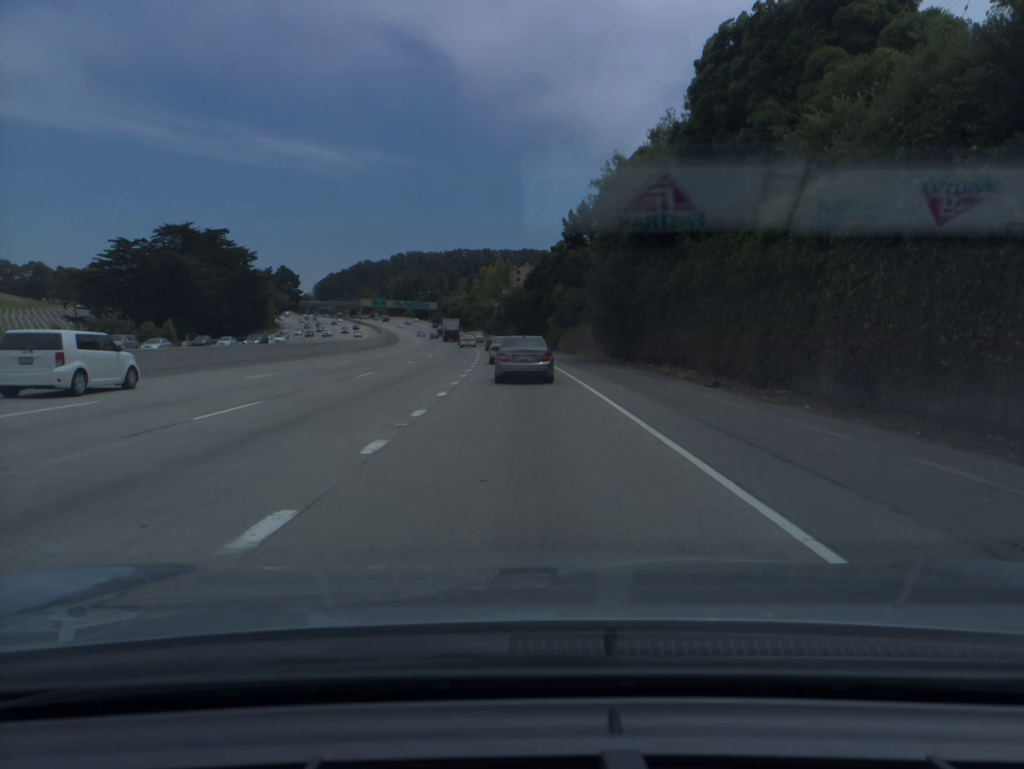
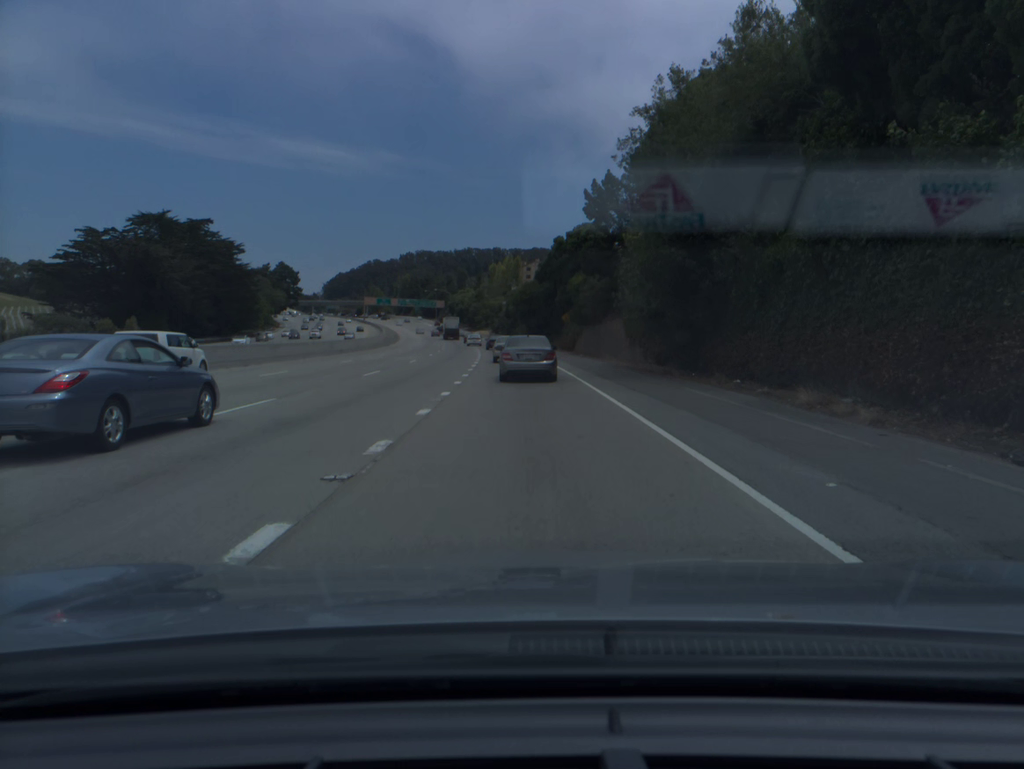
(-0.1, +13.7) m; -1°
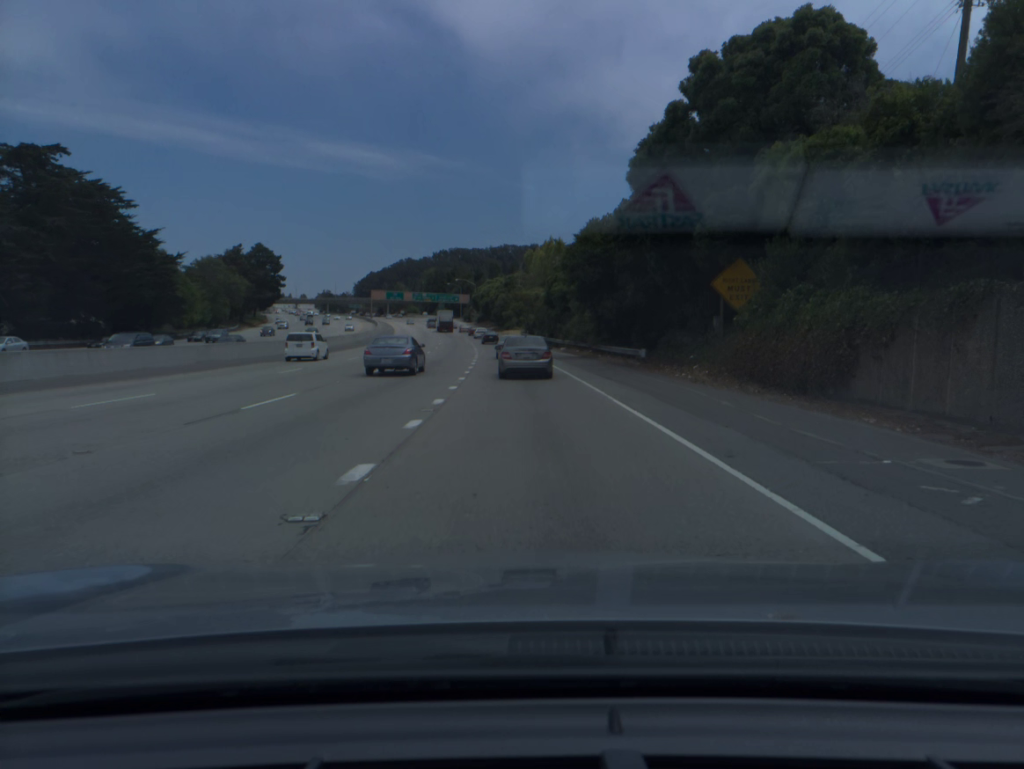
(-1.3, +56.0) m; -3°
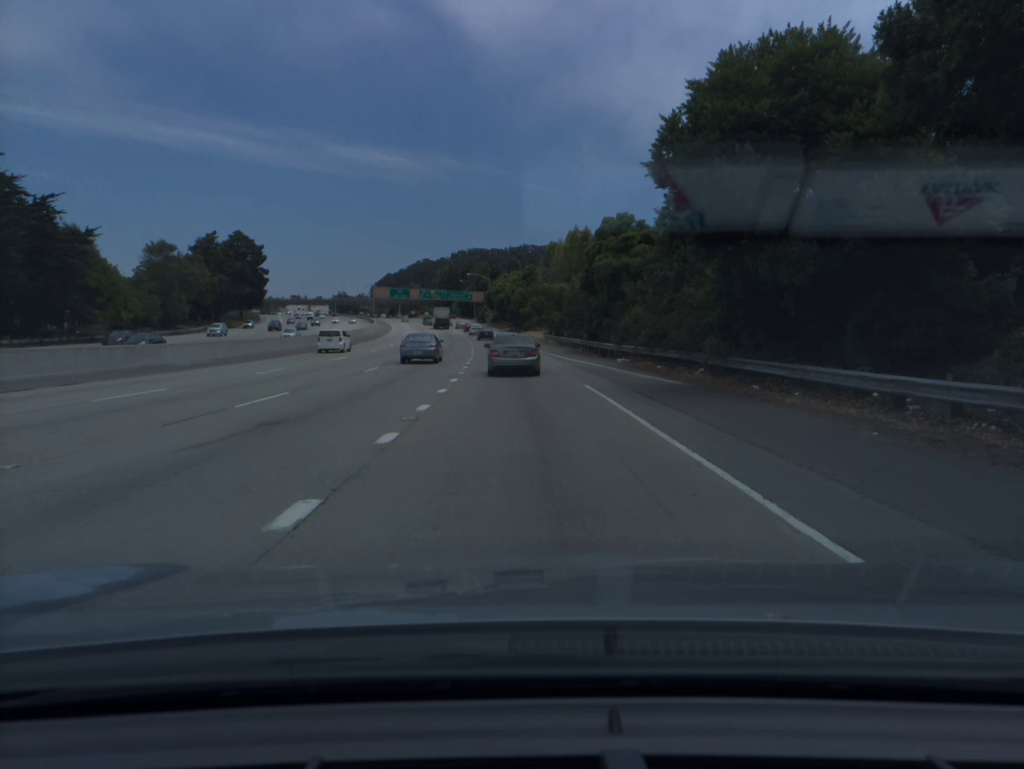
(-0.3, +28.7) m; -1°
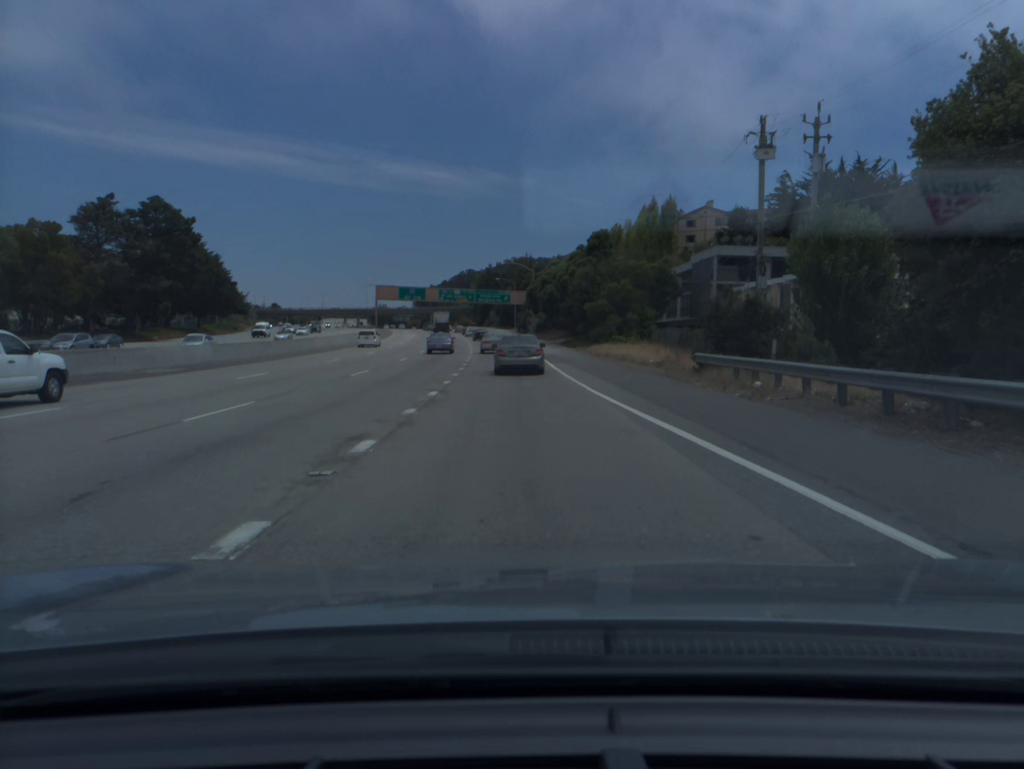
(-1.7, +59.1) m; -3°
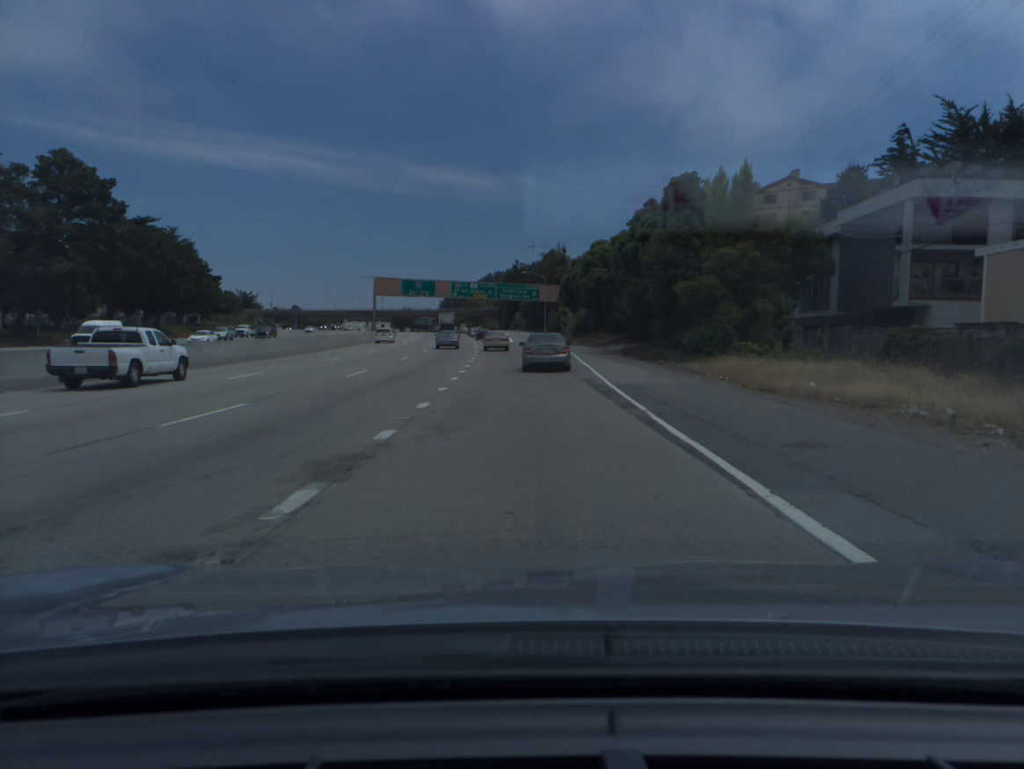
(-0.6, +30.2) m; -2°
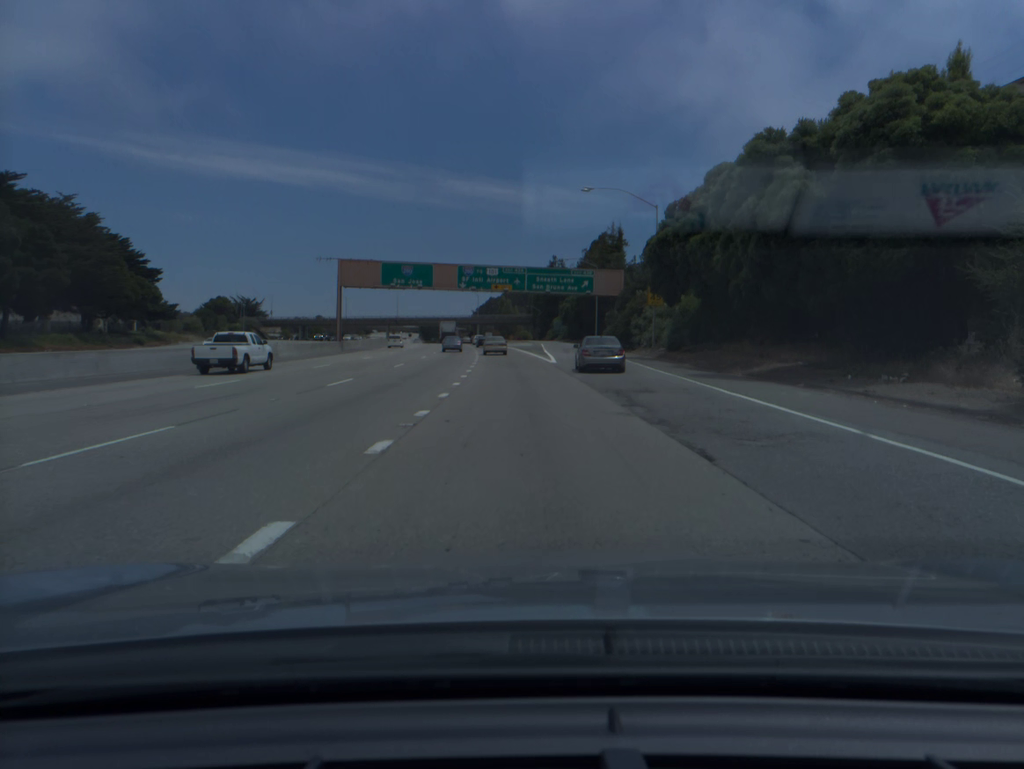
(-1.0, +46.2) m; -3°
